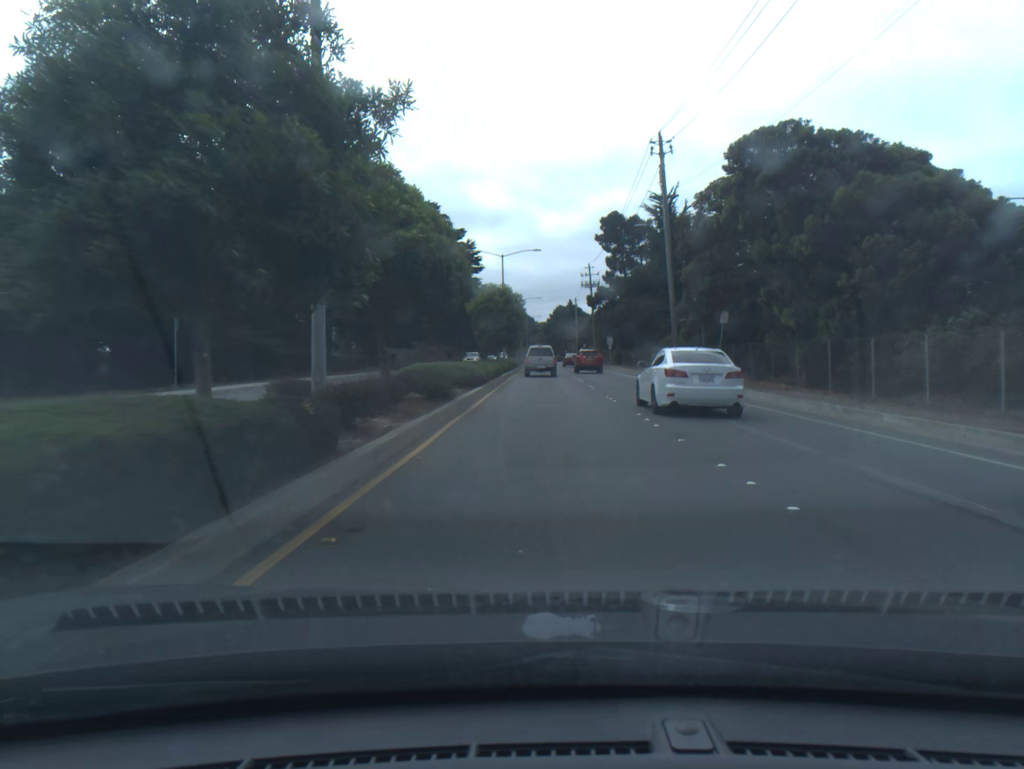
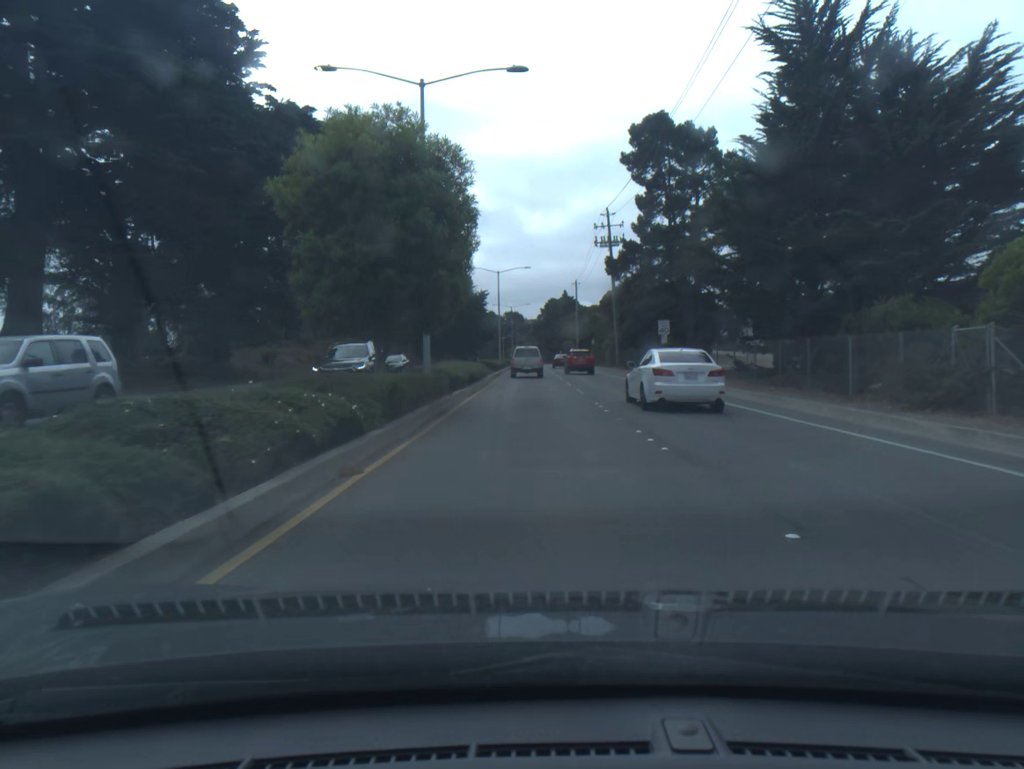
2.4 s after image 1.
(+0.3, +40.1) m; +1°
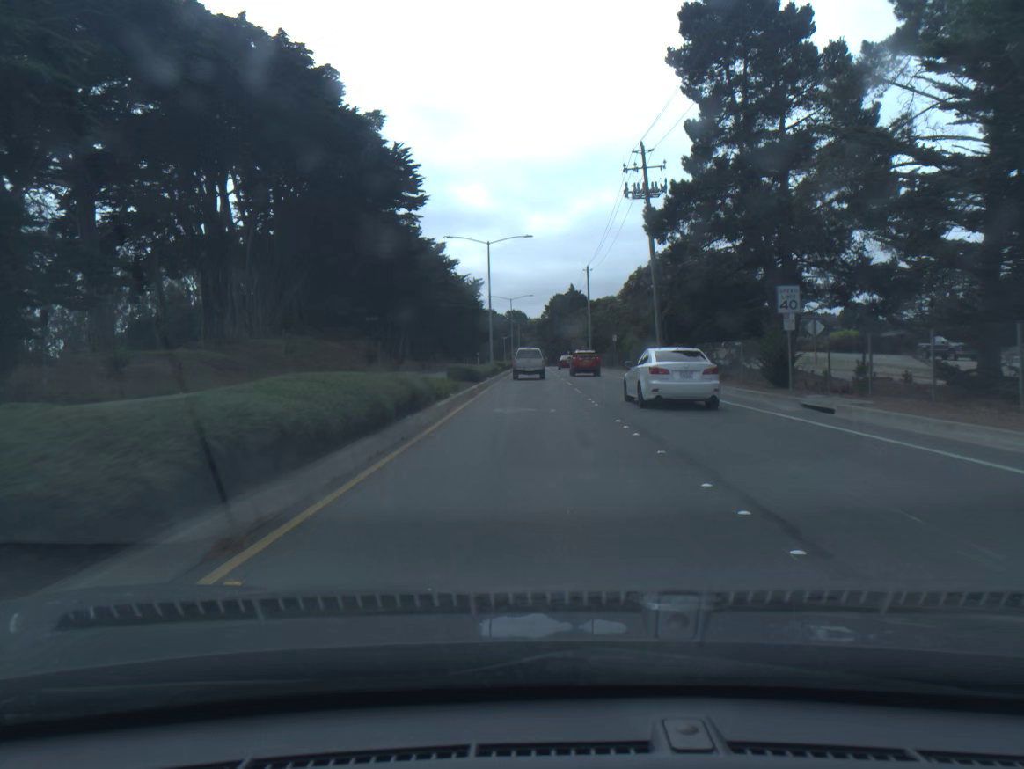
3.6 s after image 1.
(0.0, +19.9) m; 0°
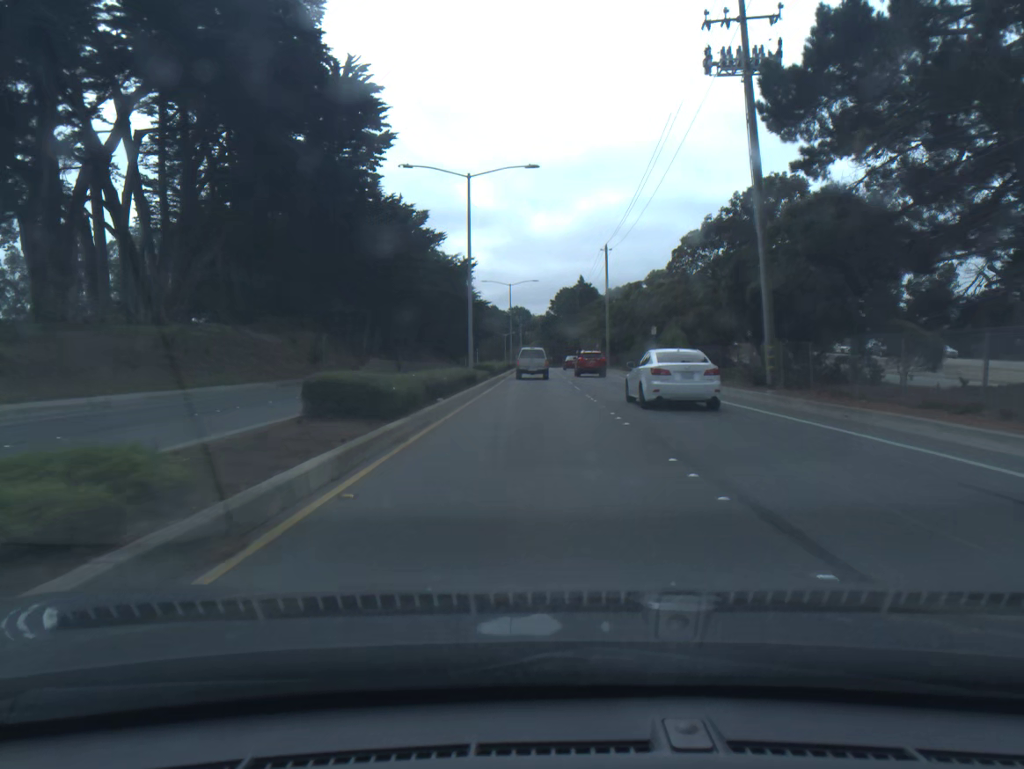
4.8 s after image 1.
(-0.1, +20.0) m; 0°
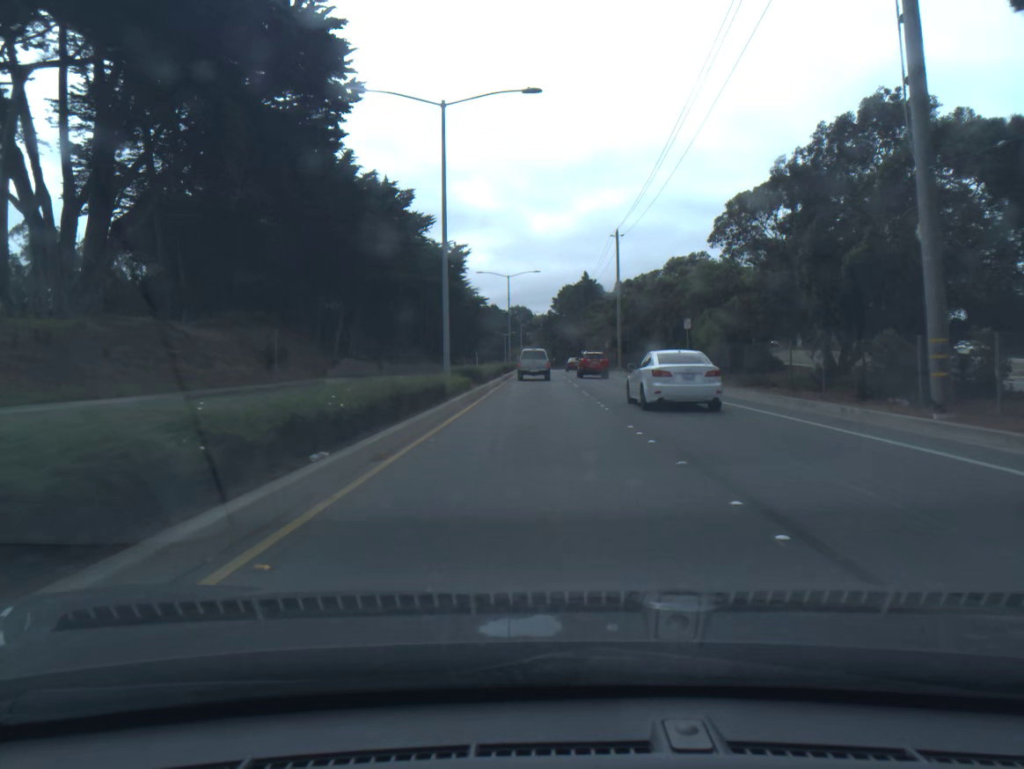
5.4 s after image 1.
(0.0, +10.1) m; 0°
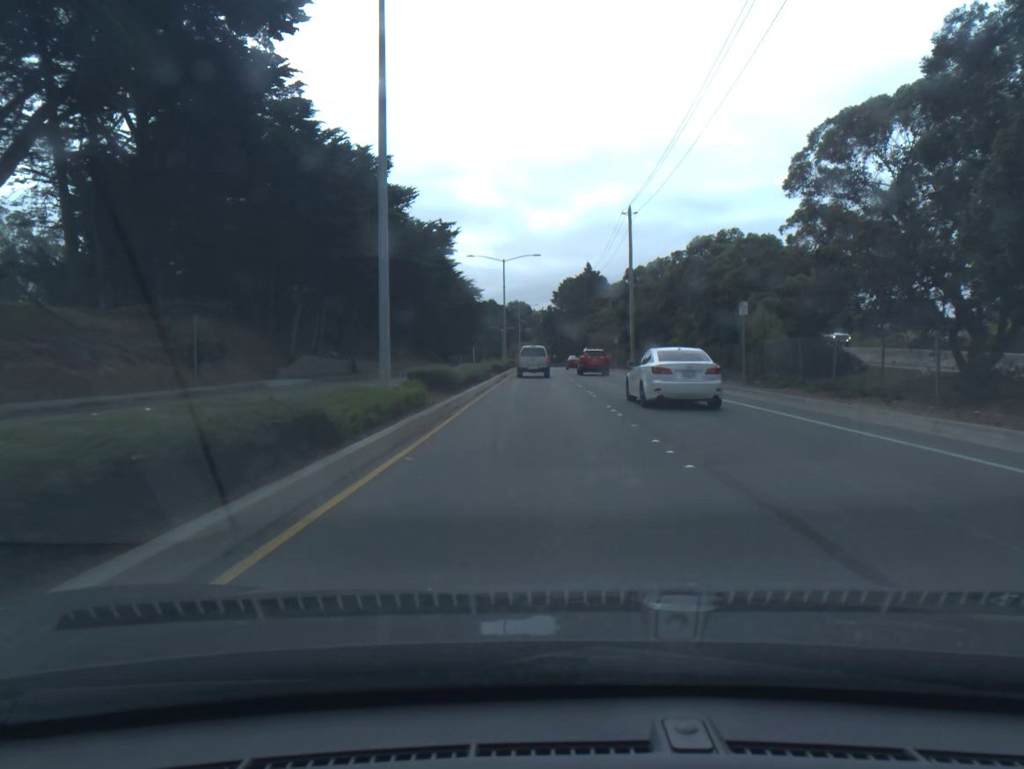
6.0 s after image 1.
(0.0, +10.1) m; 0°
